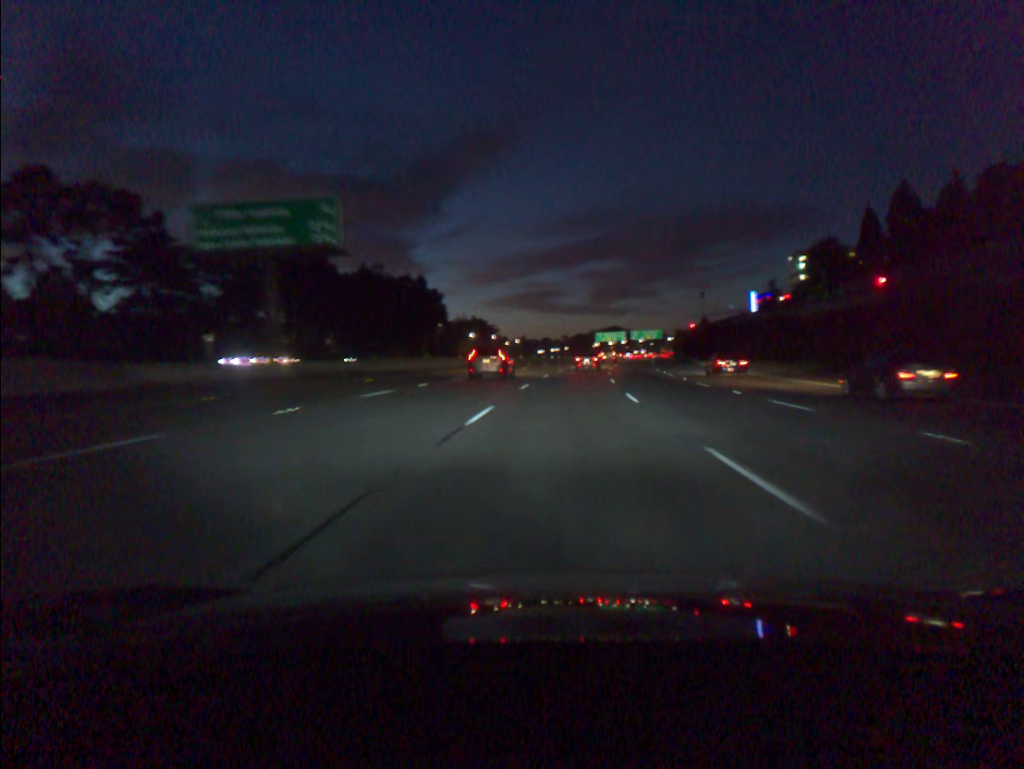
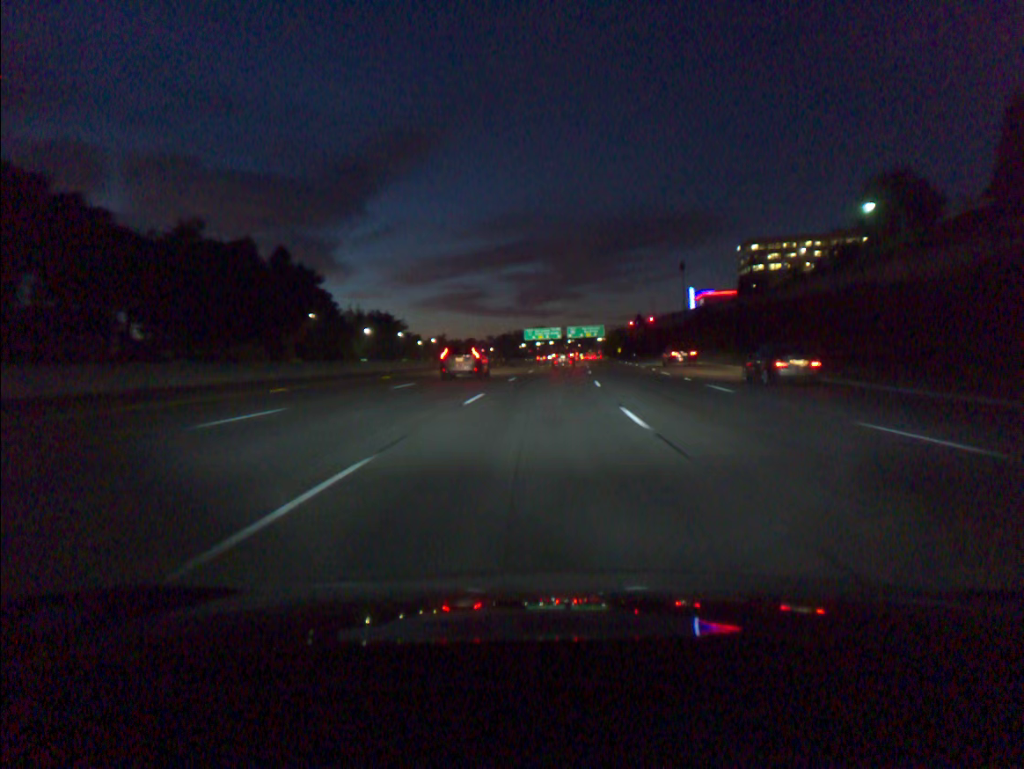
(+2.7, +51.7) m; +5°
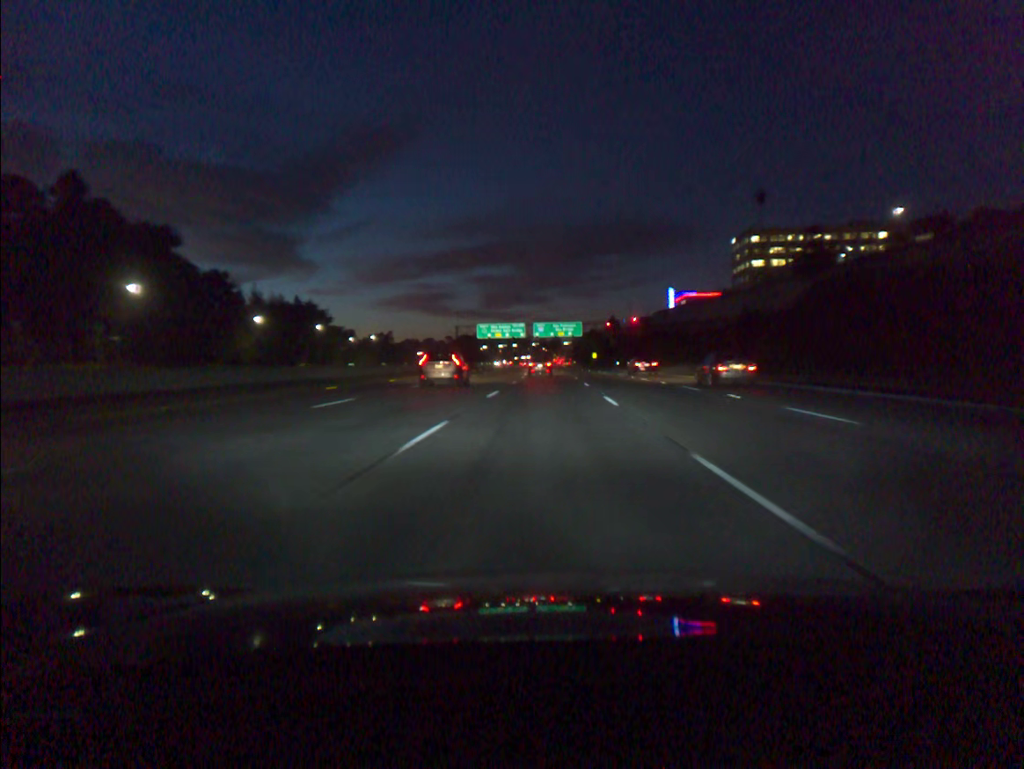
(+1.3, +51.6) m; +3°
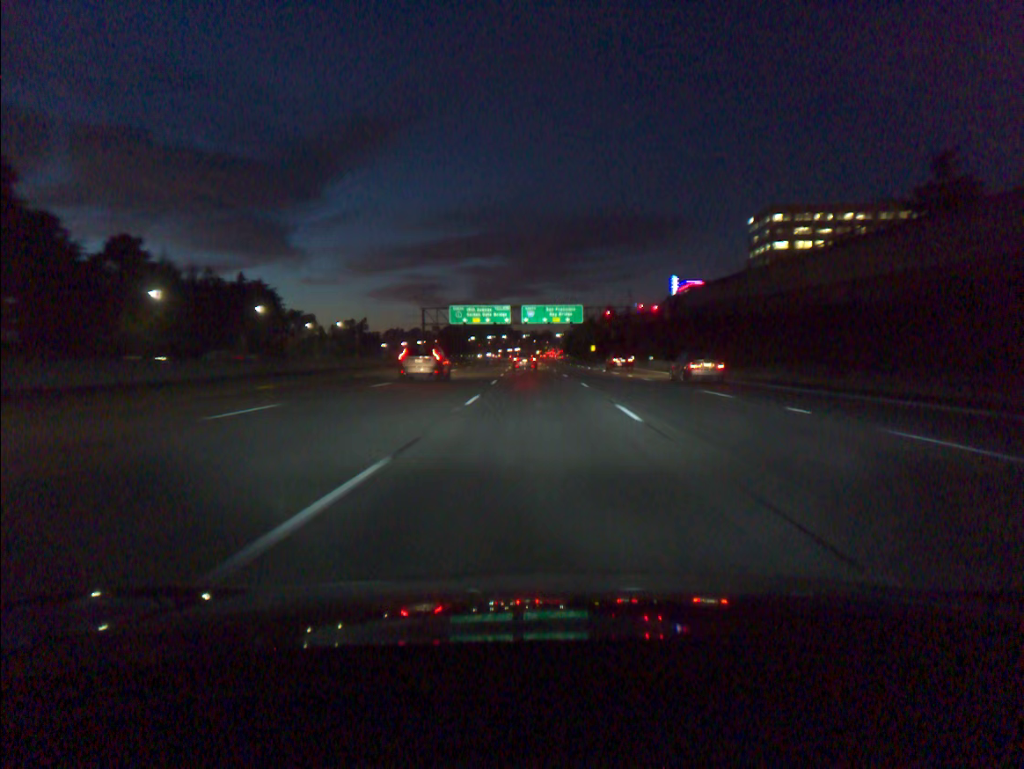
(+0.2, +34.3) m; +1°
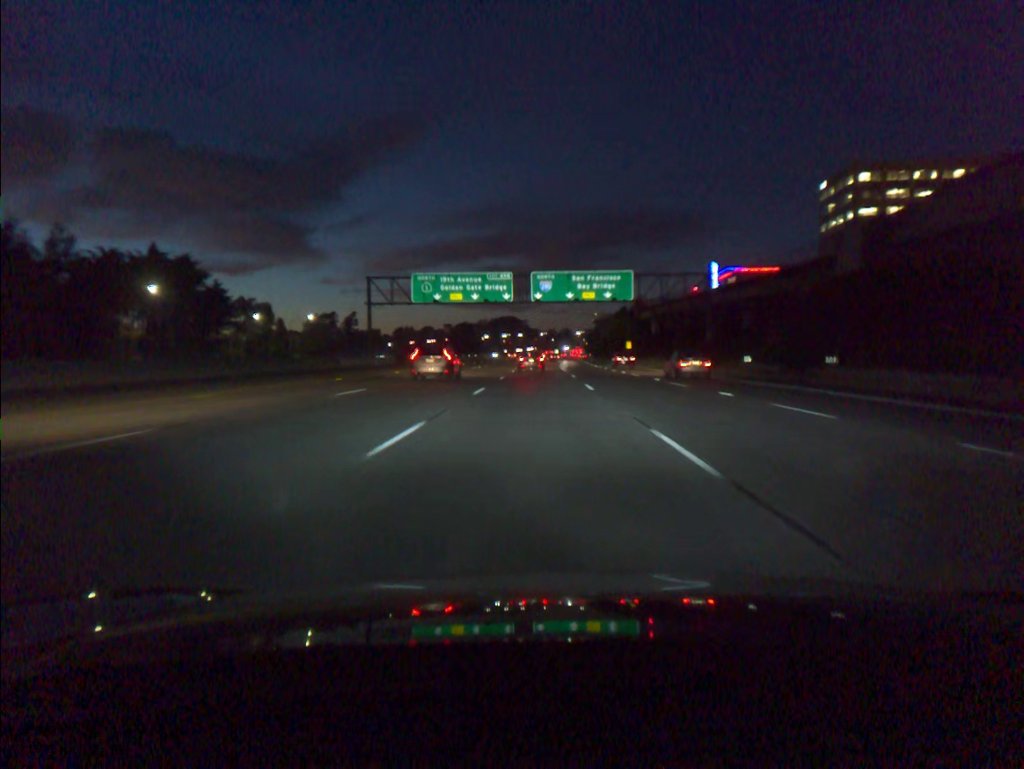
(-0.4, +50.3) m; -1°
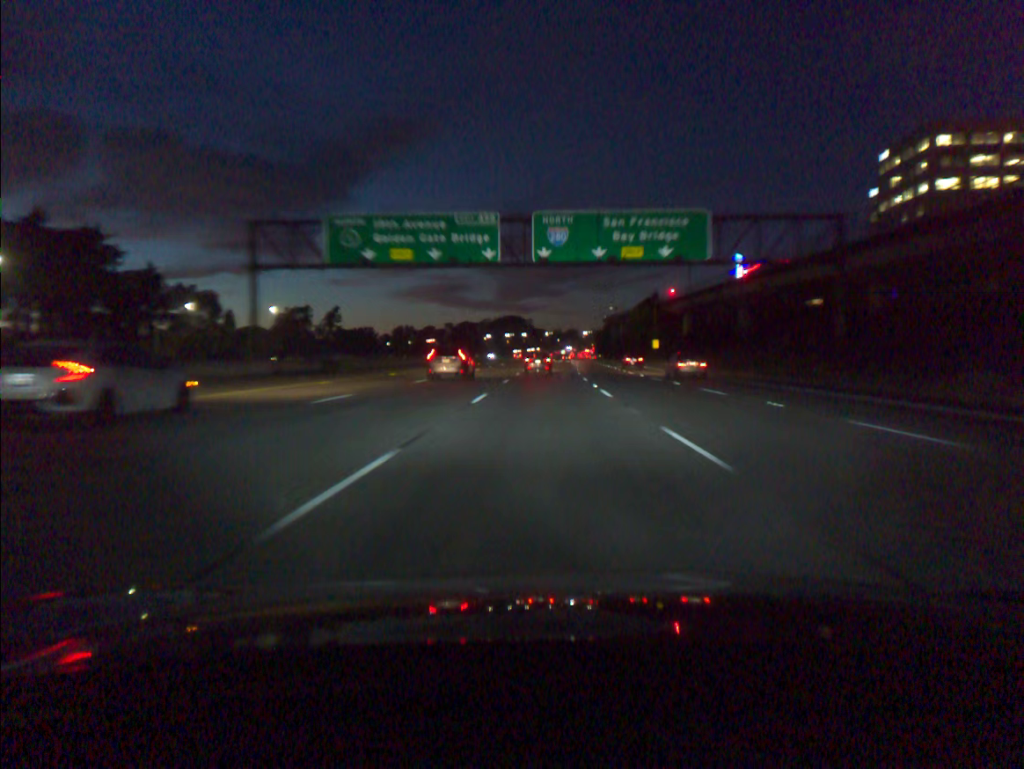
(-0.2, +32.6) m; 0°
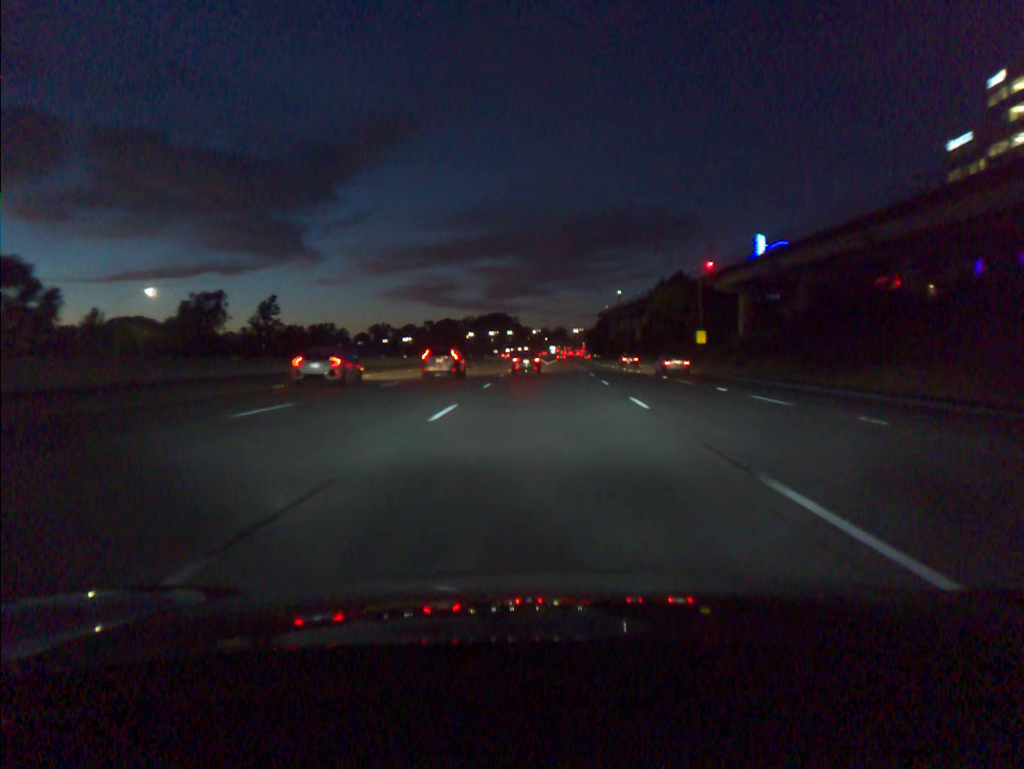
(+0.4, +48.0) m; +1°
